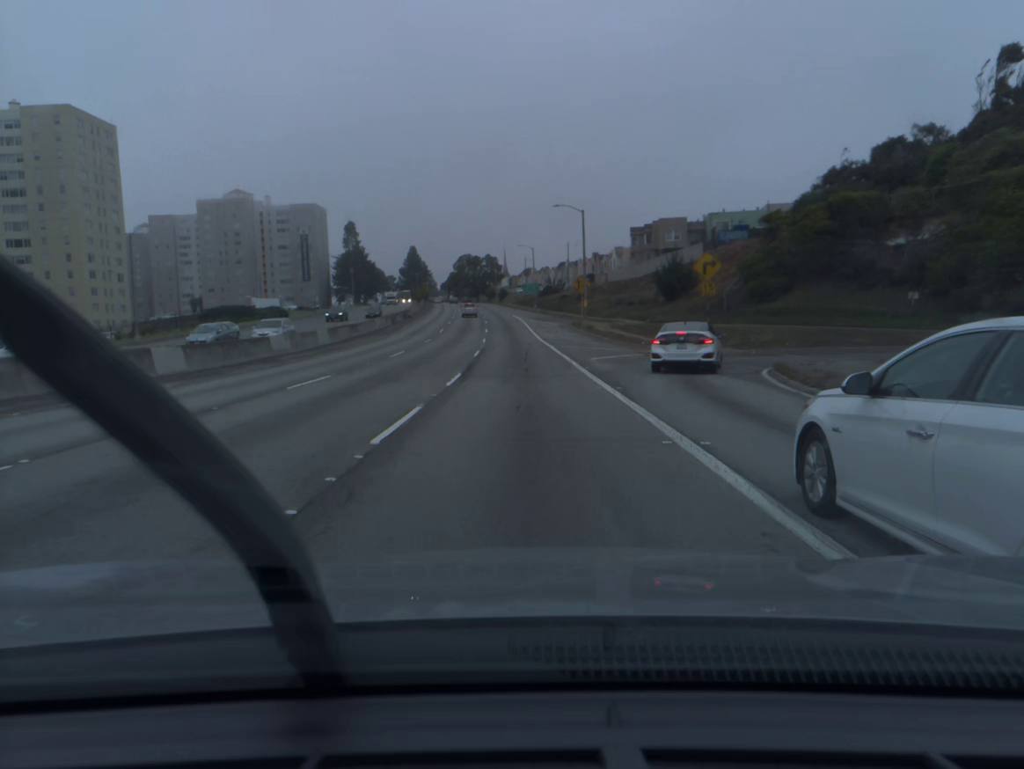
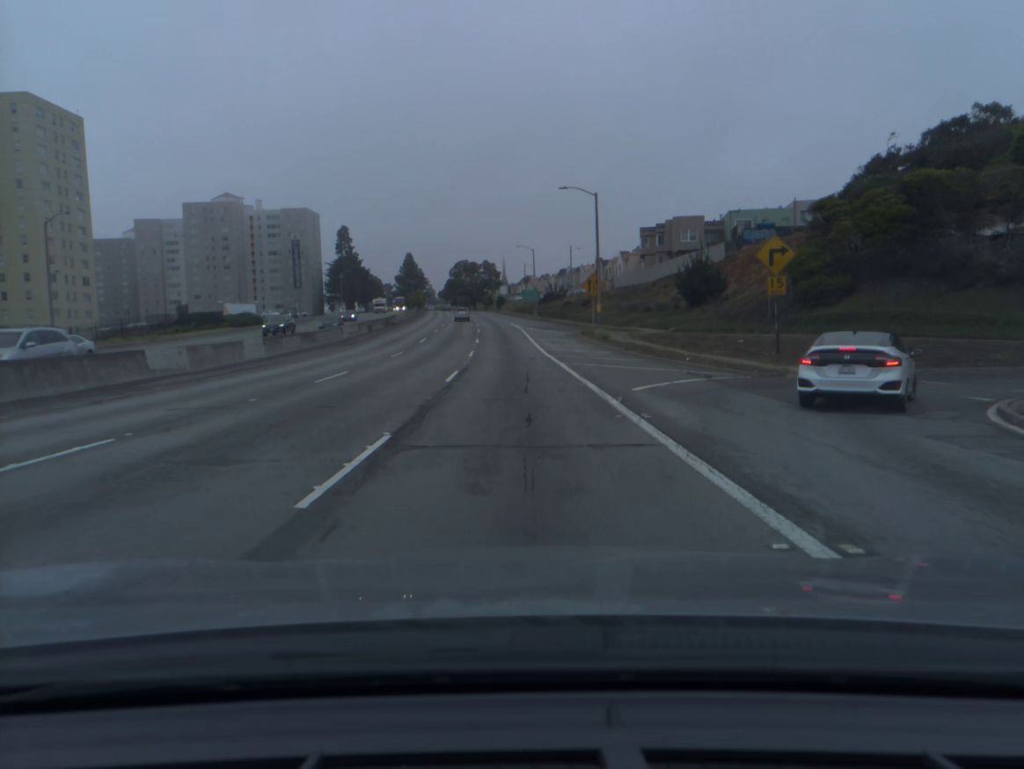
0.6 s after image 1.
(0.0, +12.2) m; 0°
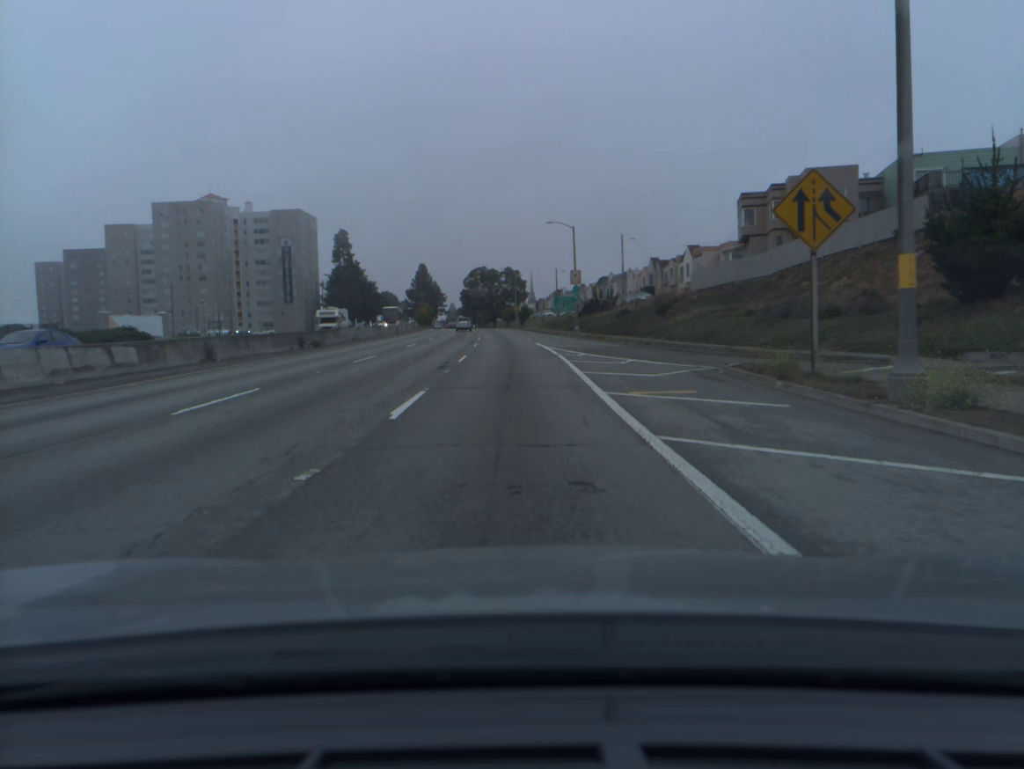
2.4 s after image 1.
(-0.4, +38.1) m; -2°
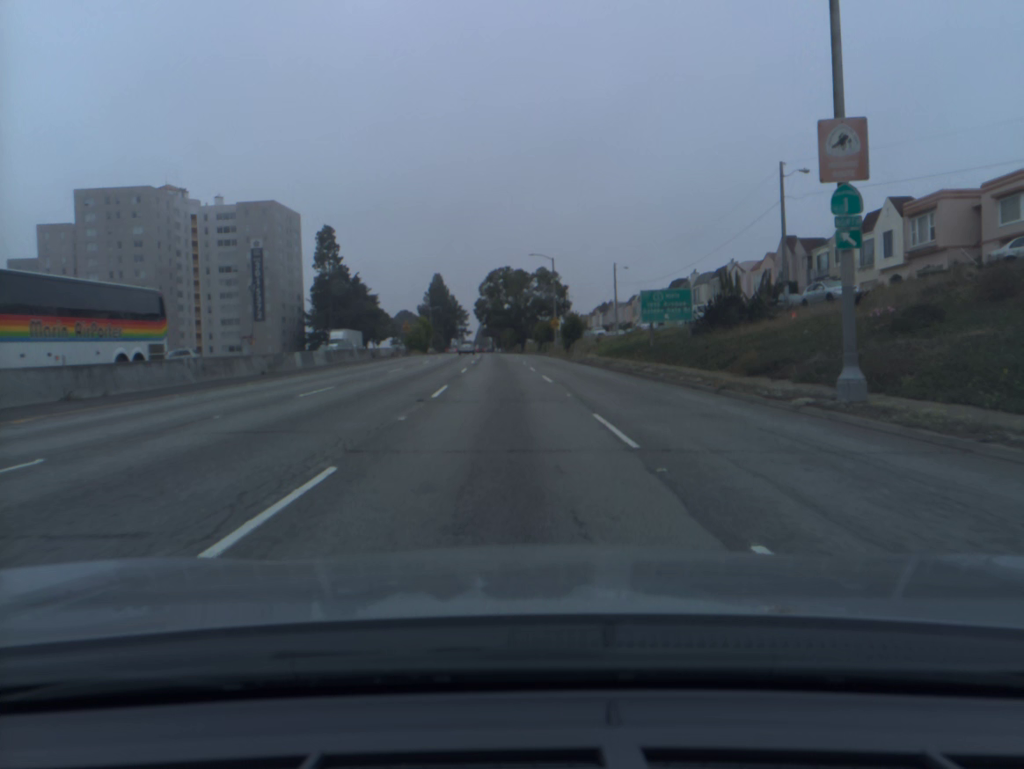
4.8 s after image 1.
(-0.9, +52.7) m; -2°
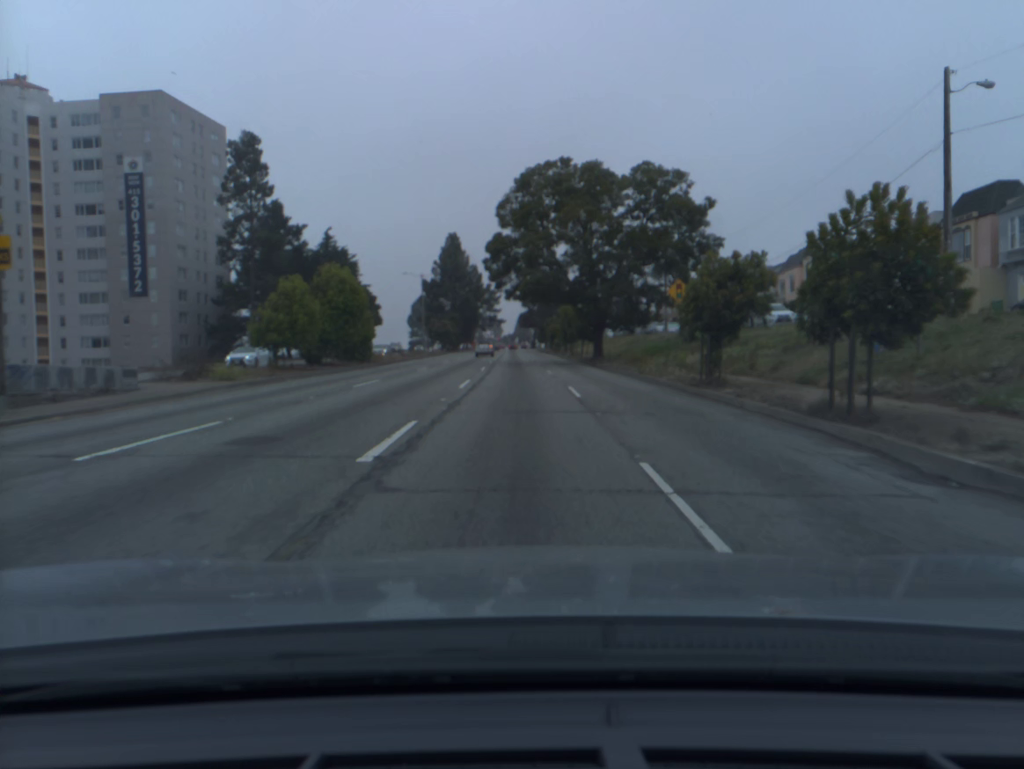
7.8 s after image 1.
(-2.0, +69.4) m; -3°
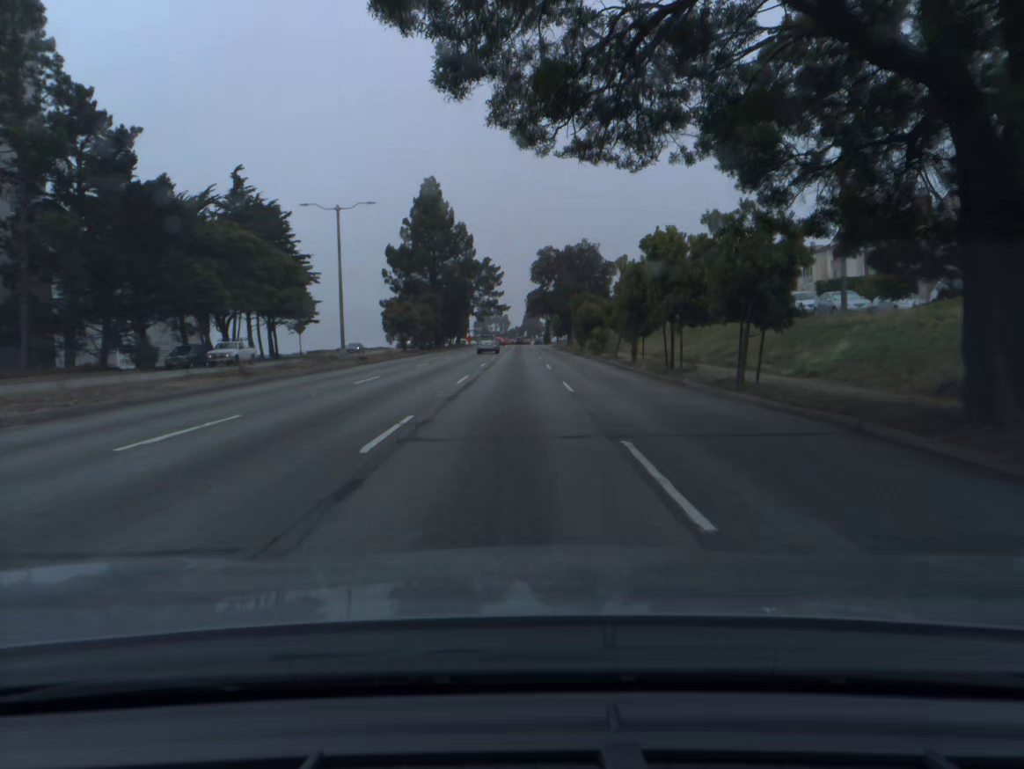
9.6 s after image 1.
(-0.1, +43.6) m; -1°
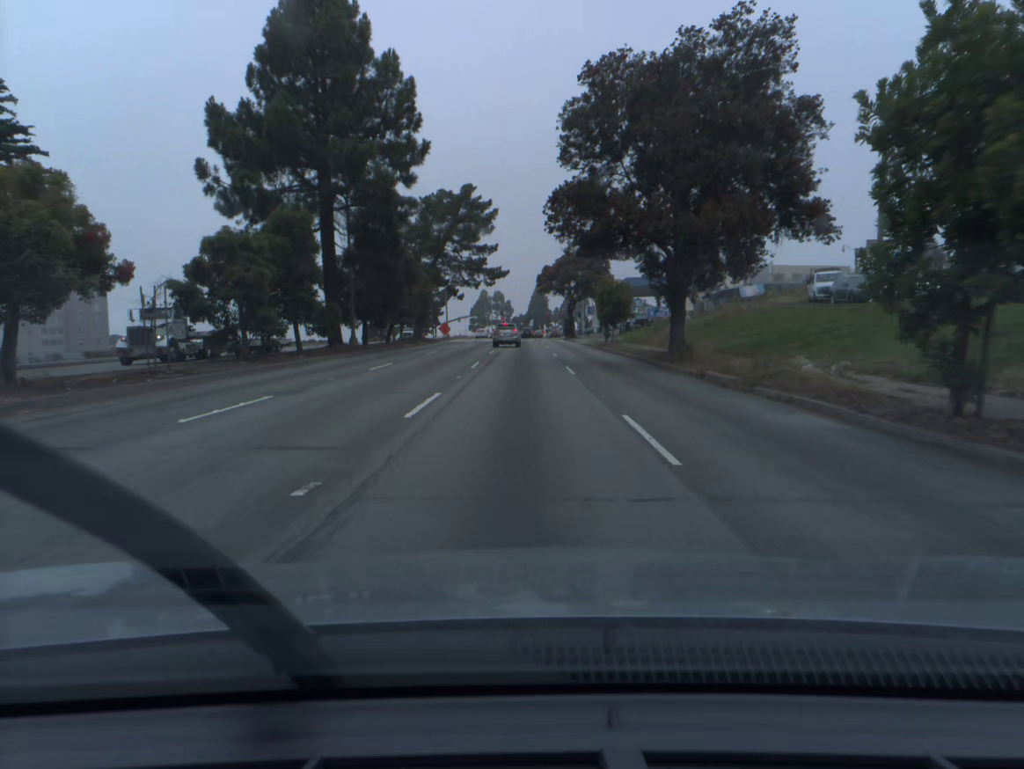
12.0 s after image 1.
(-0.4, +57.1) m; 0°
